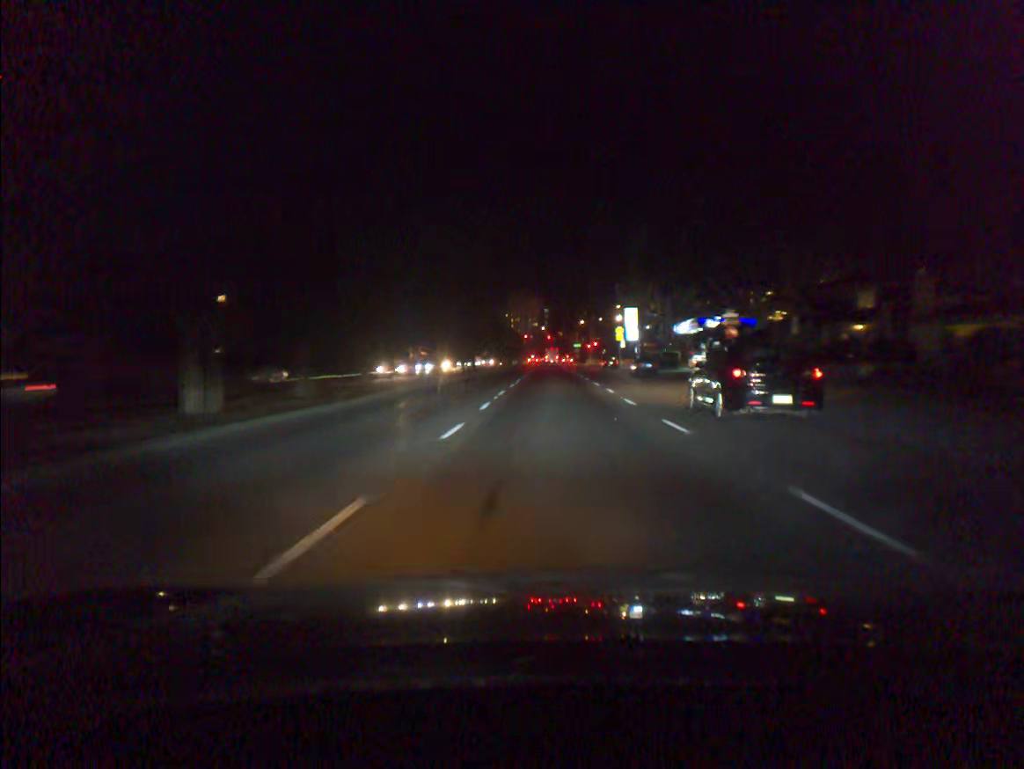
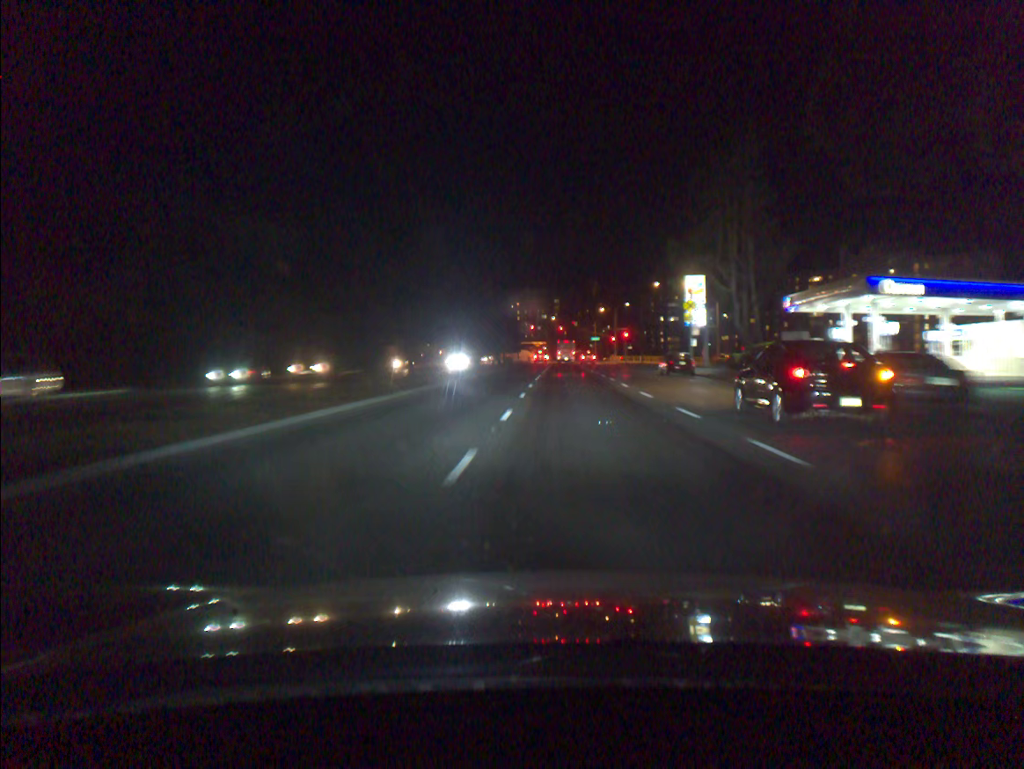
(-0.1, +40.2) m; -1°
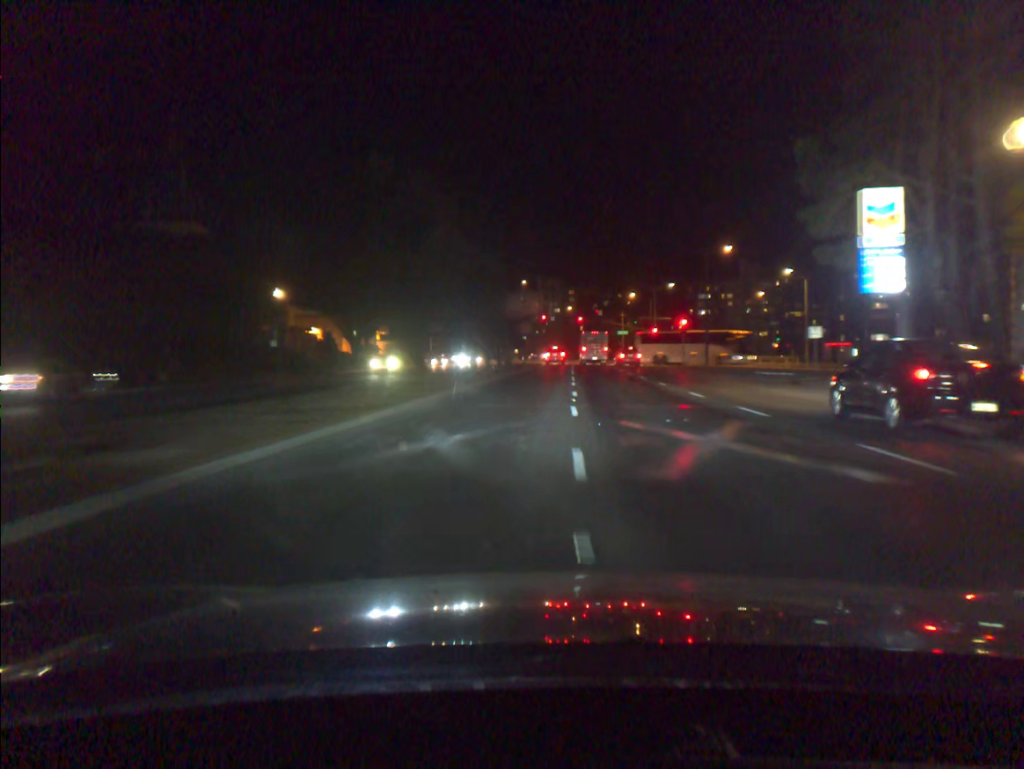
(-0.3, +36.4) m; -1°
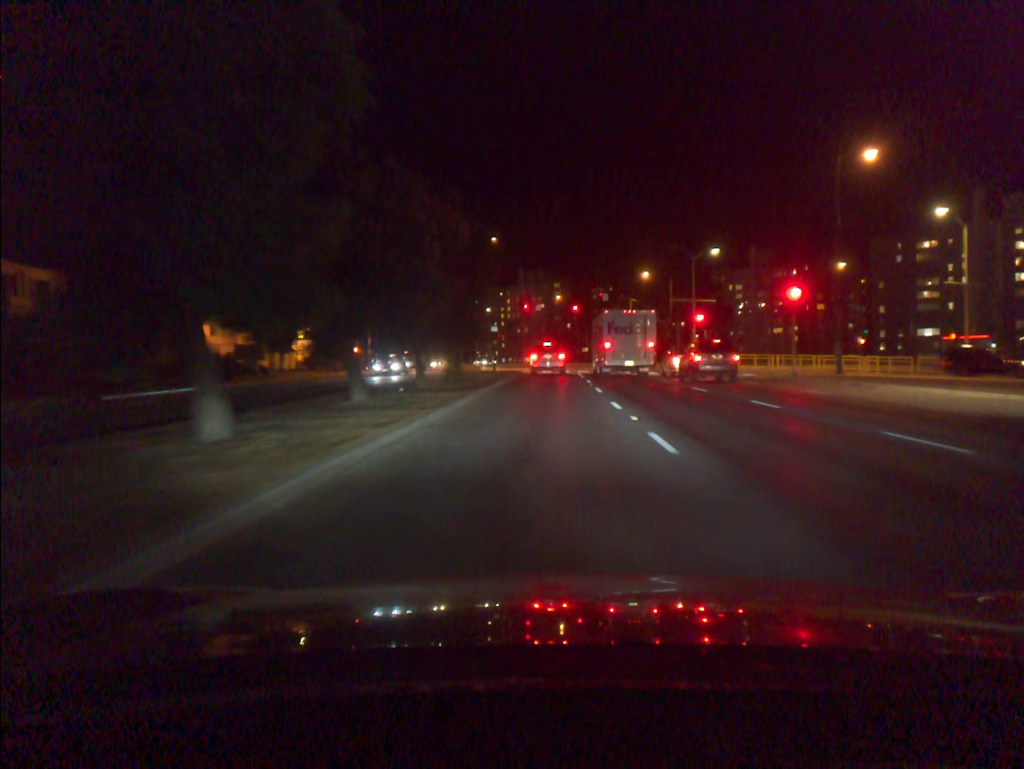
(+0.1, +36.5) m; +1°
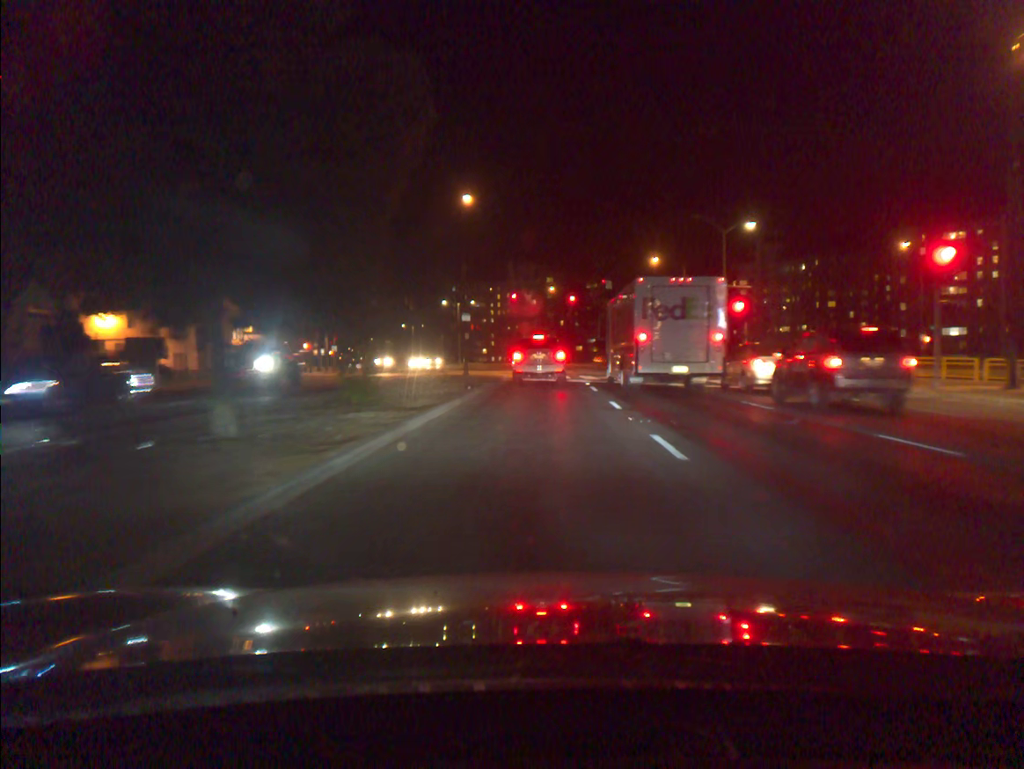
(+0.1, +15.3) m; 0°
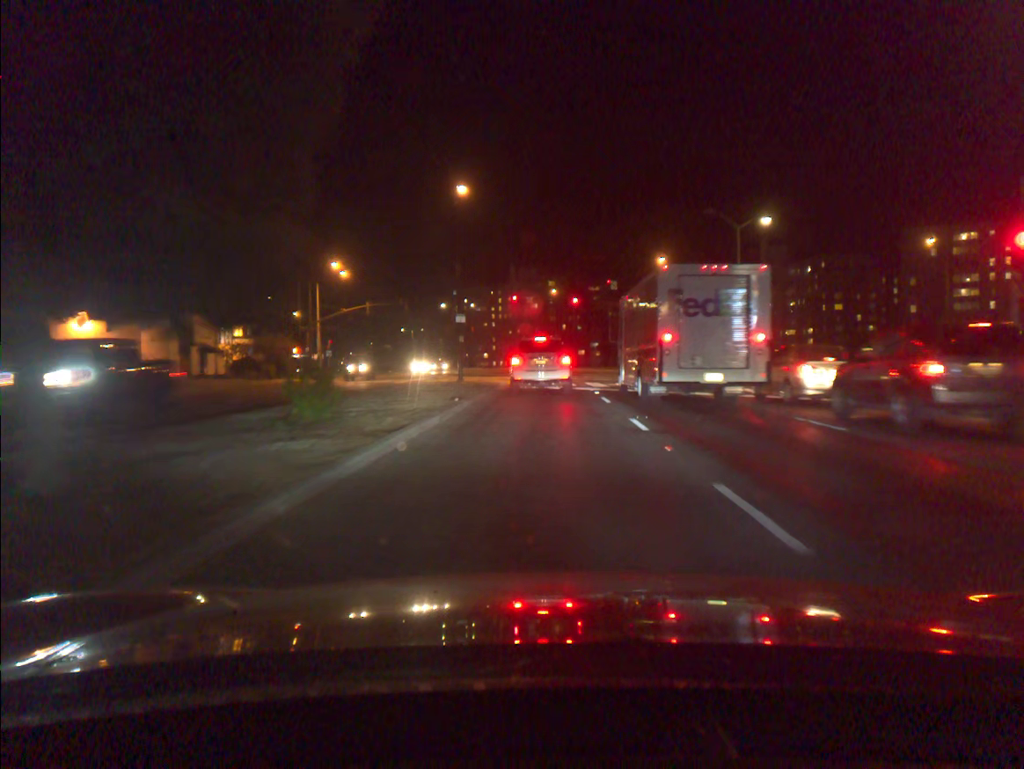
(0.0, +3.9) m; 0°
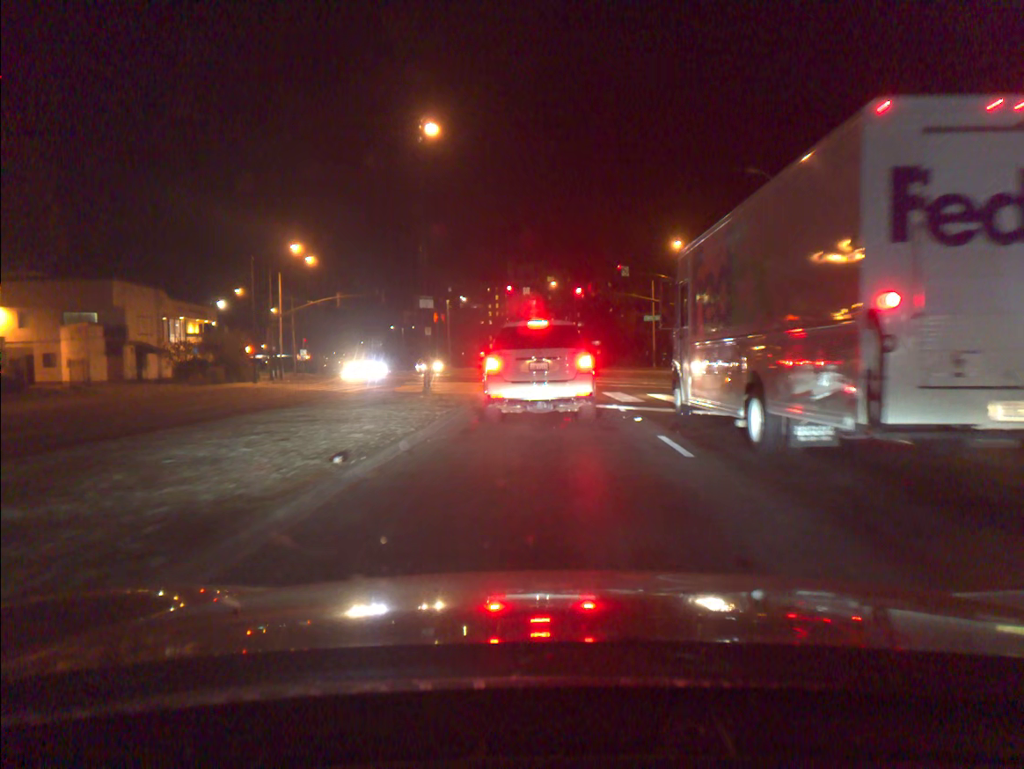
(0.0, +10.9) m; 0°
